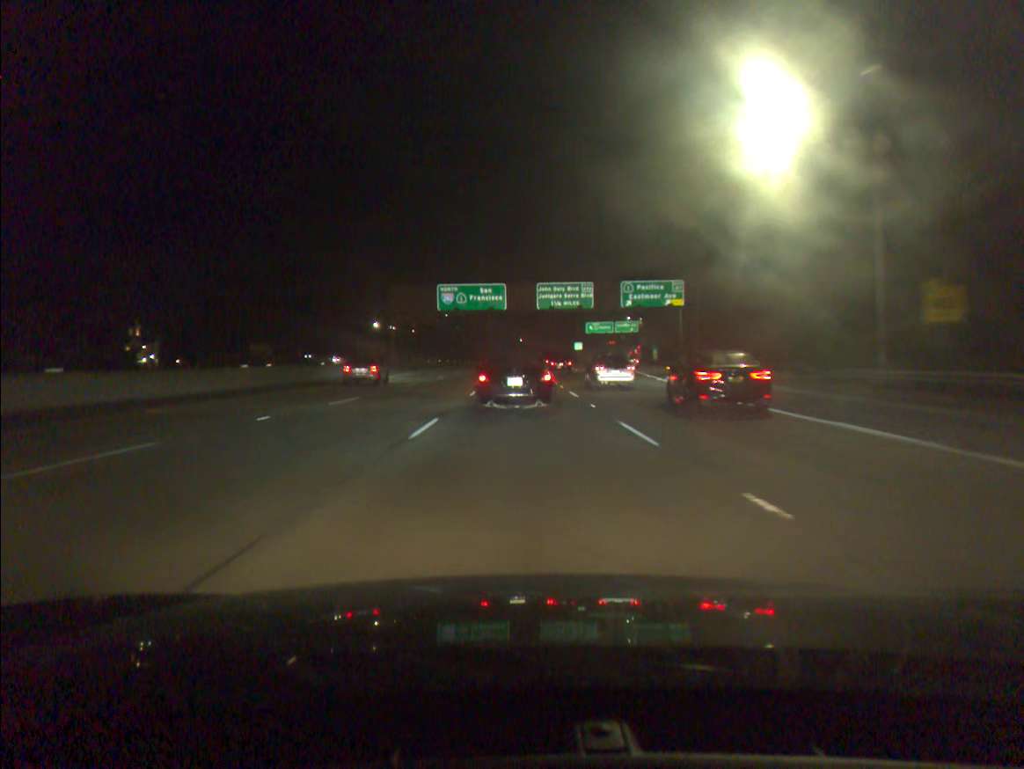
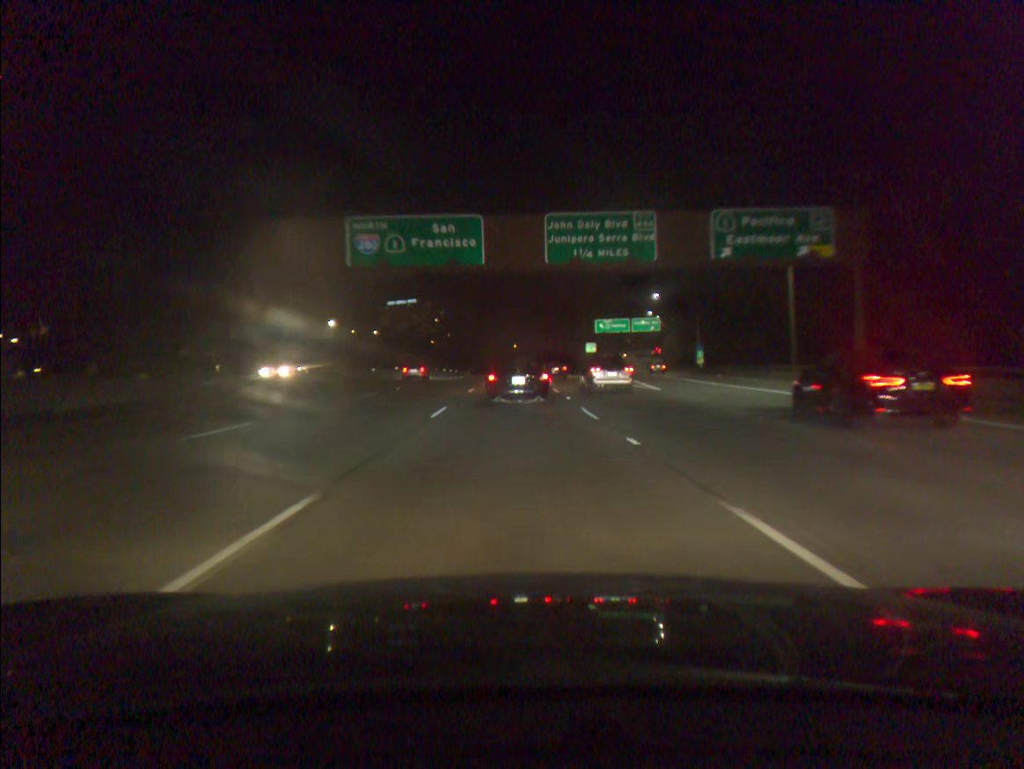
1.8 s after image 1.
(+0.1, +38.4) m; +1°
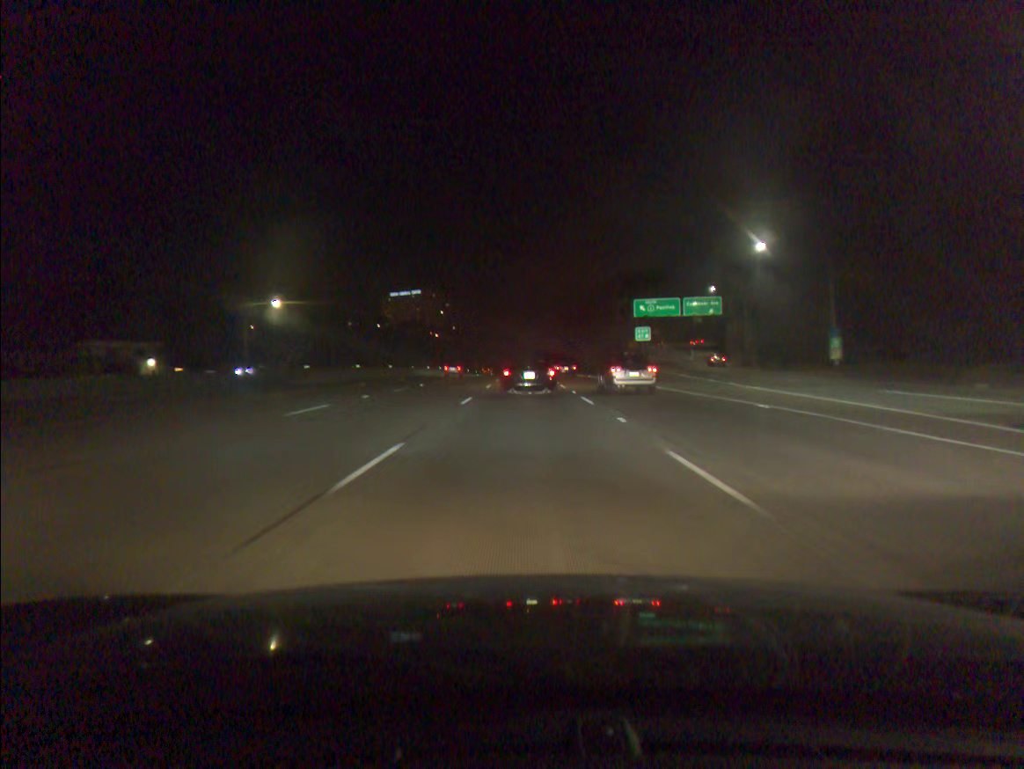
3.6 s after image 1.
(-0.4, +39.6) m; -1°
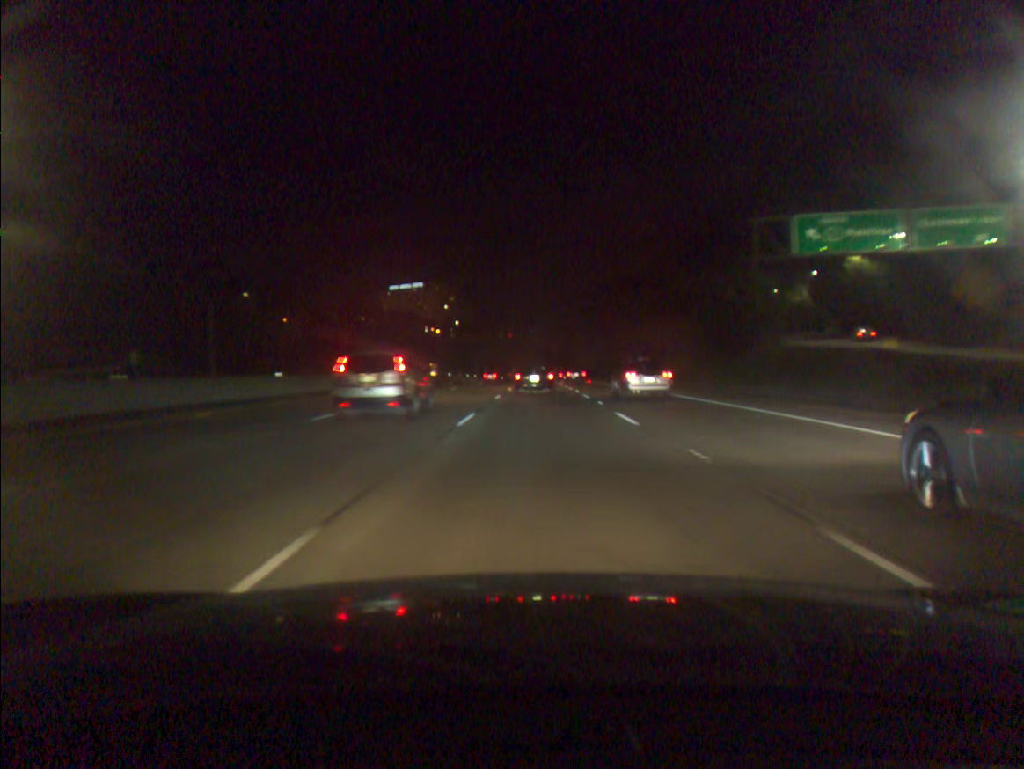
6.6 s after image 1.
(+0.1, +66.7) m; -1°
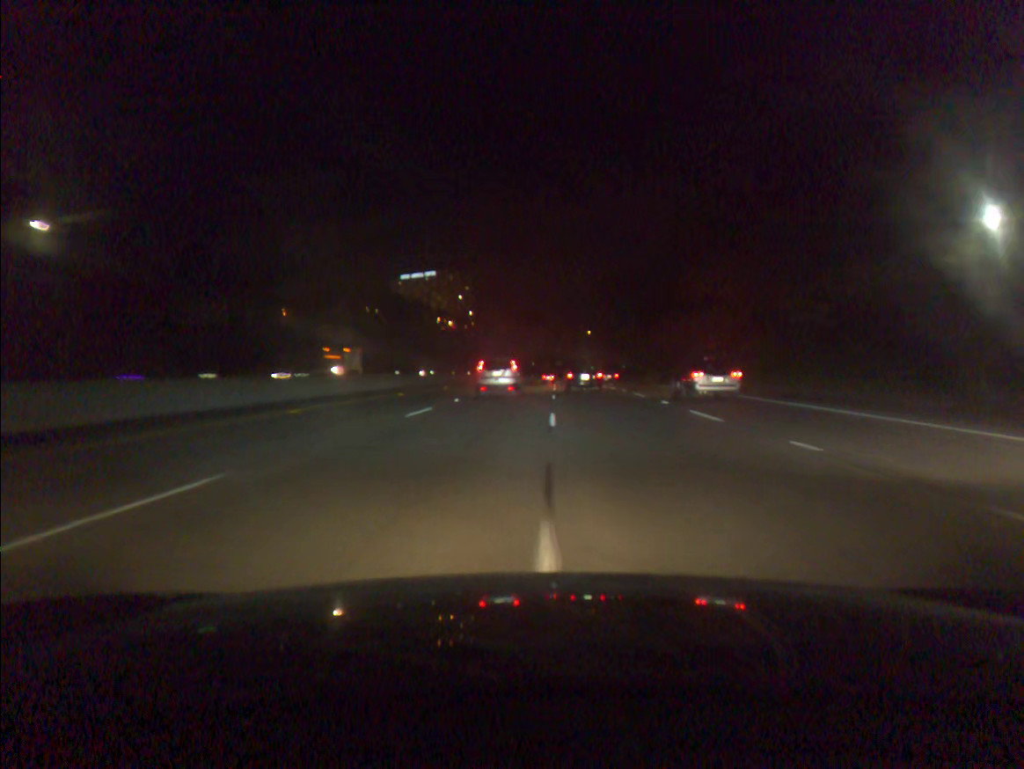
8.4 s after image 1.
(-0.5, +42.8) m; -1°
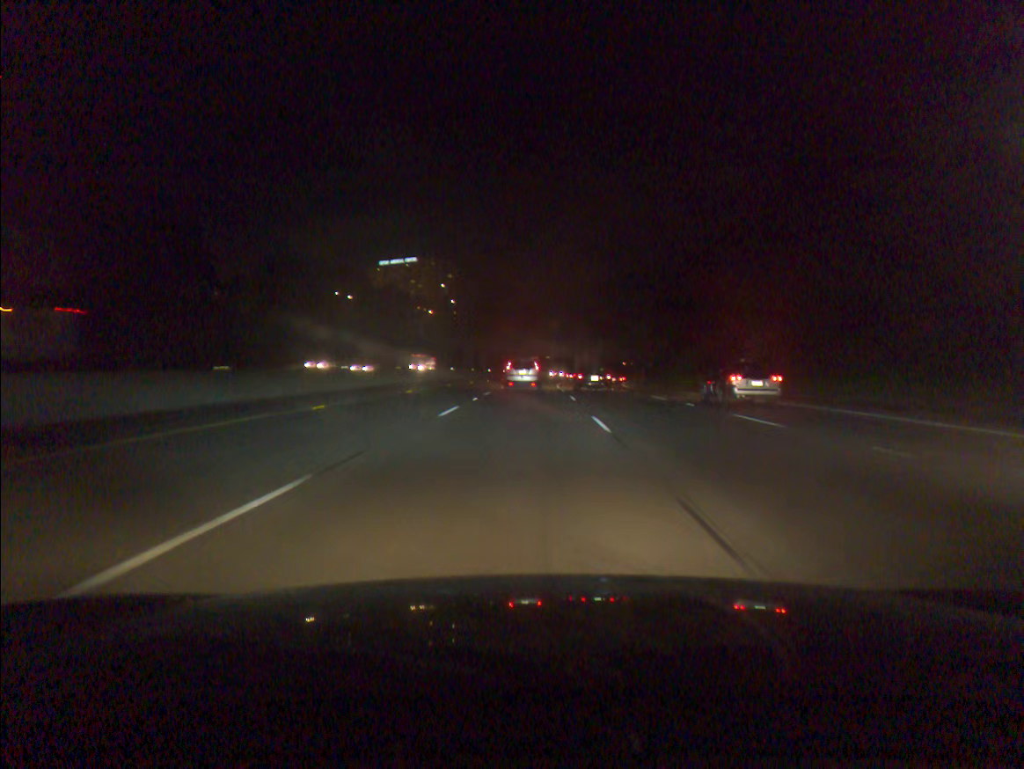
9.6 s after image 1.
(+0.1, +30.0) m; +1°
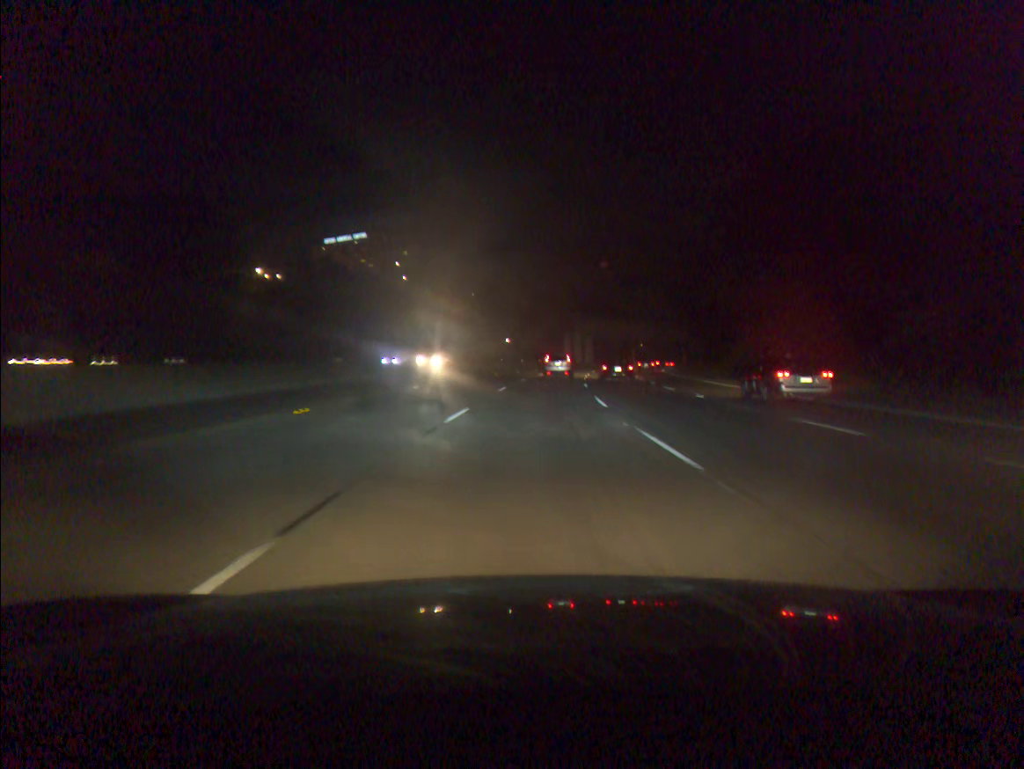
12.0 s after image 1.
(+1.1, +61.2) m; +2°
